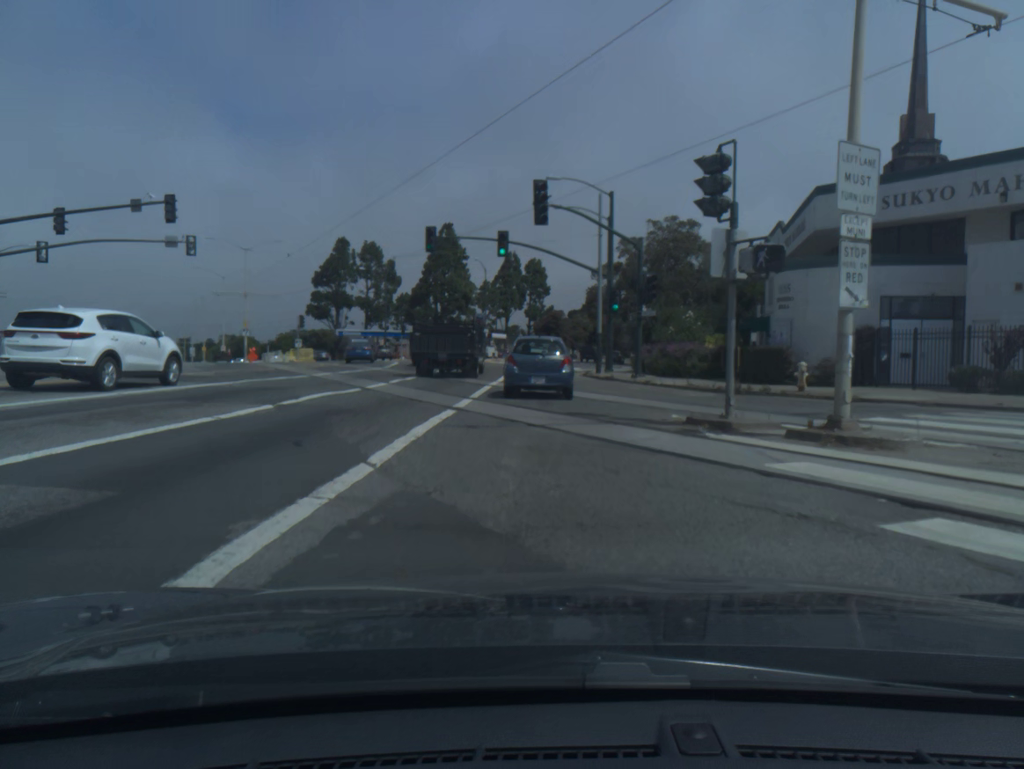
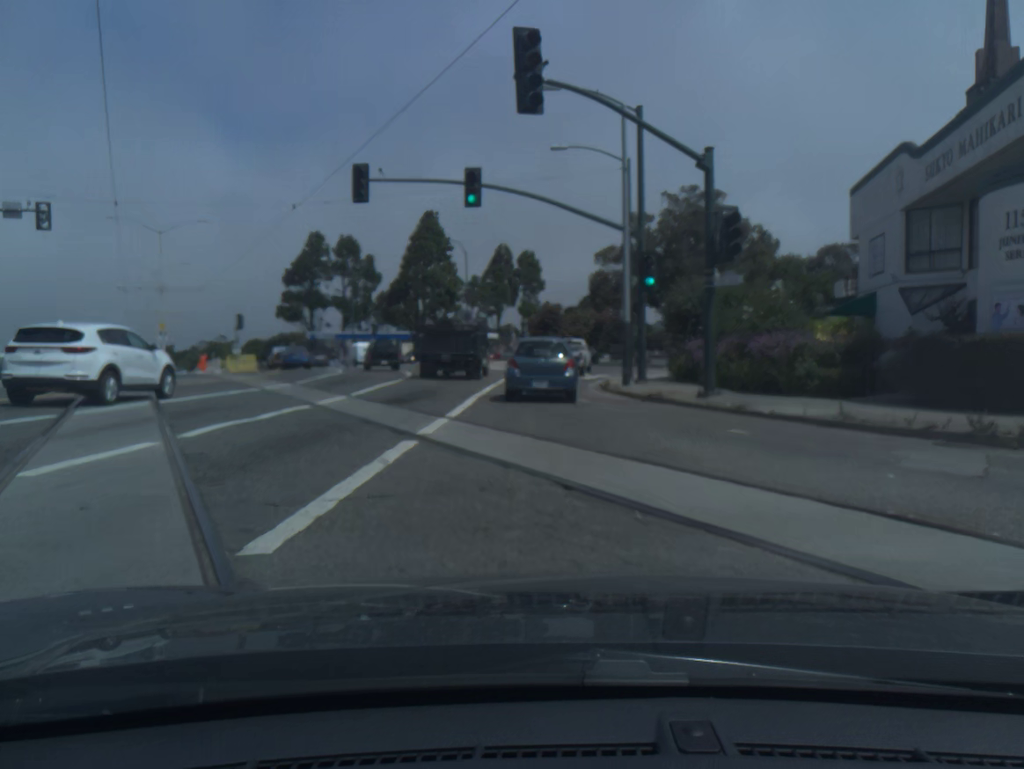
(0.0, +14.4) m; 0°
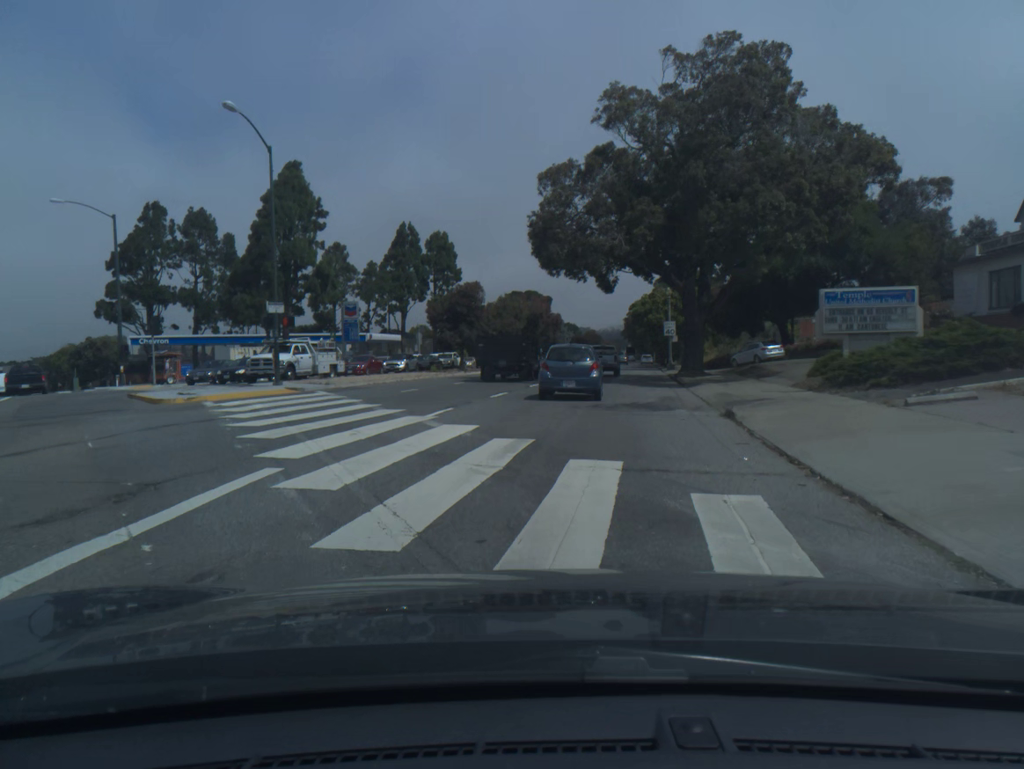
(+1.1, +35.7) m; +6°
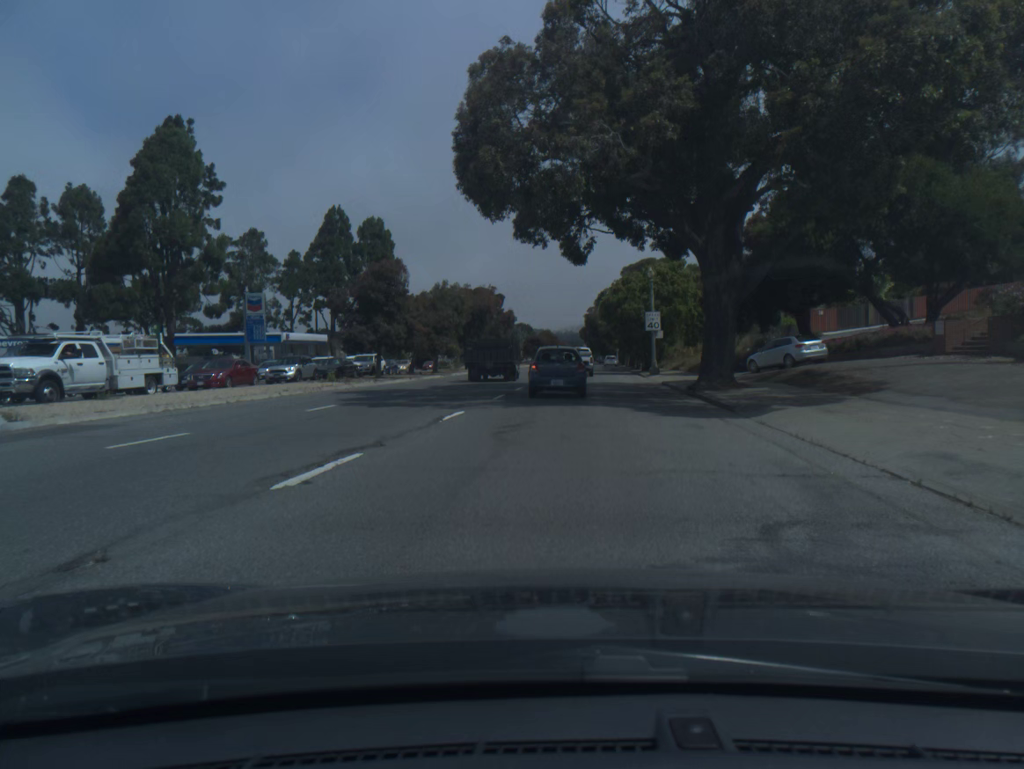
(+0.6, +15.1) m; +4°
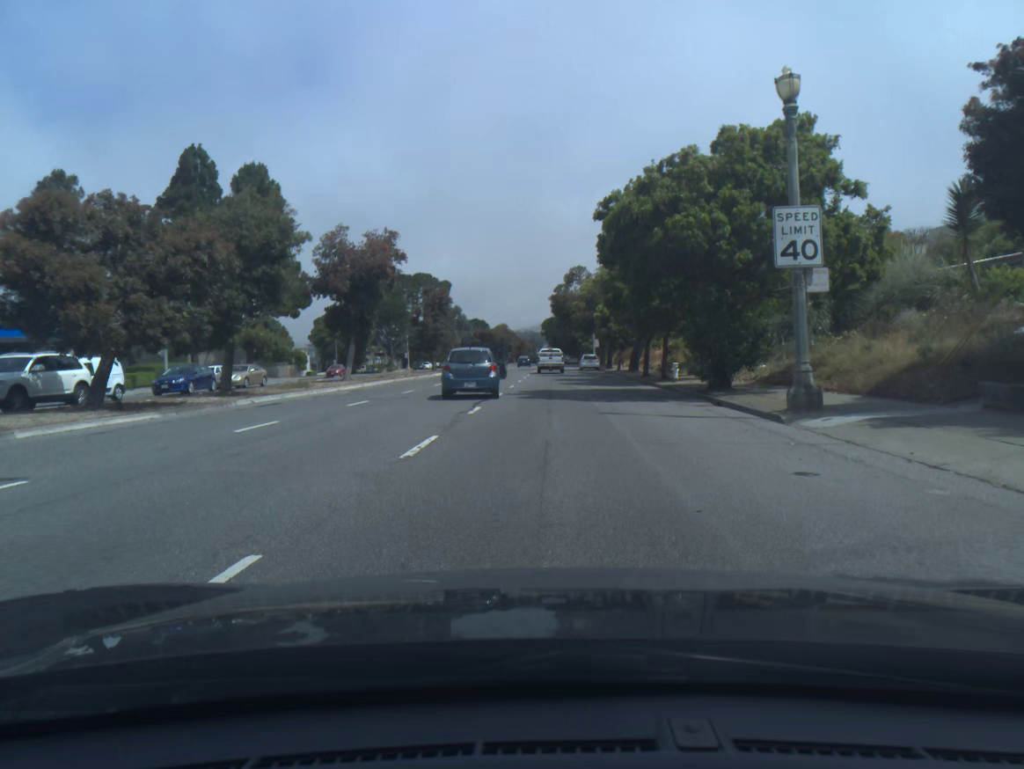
(+1.1, +33.5) m; +3°
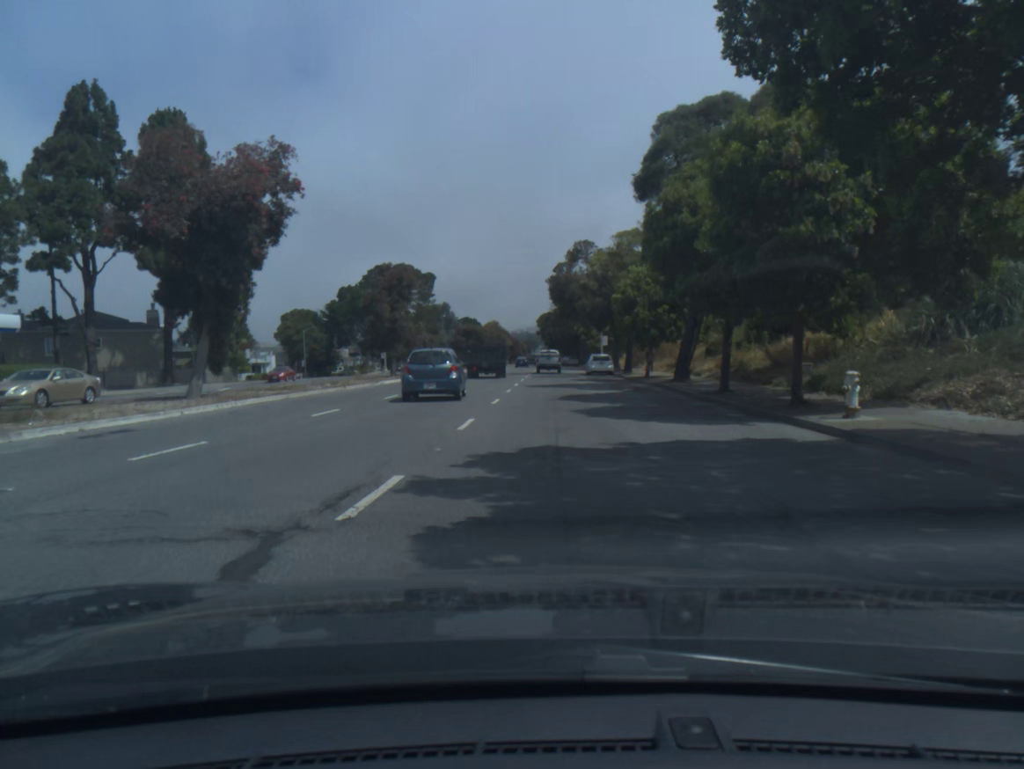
(0.0, +18.4) m; 0°
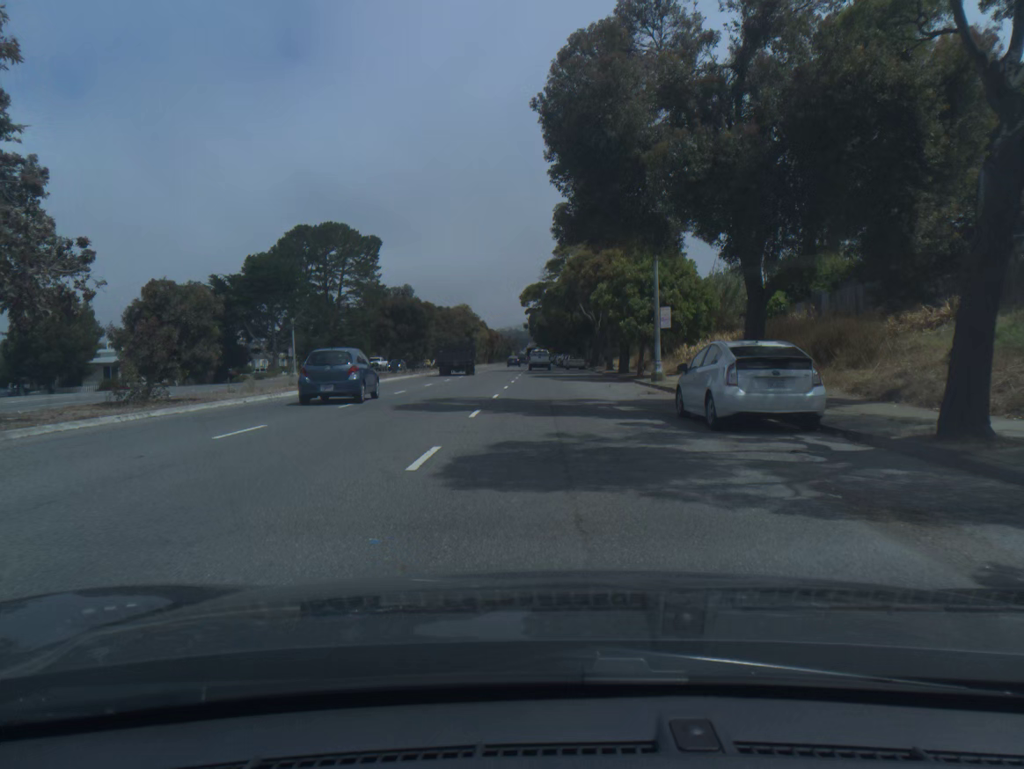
(+0.3, +40.9) m; +1°
